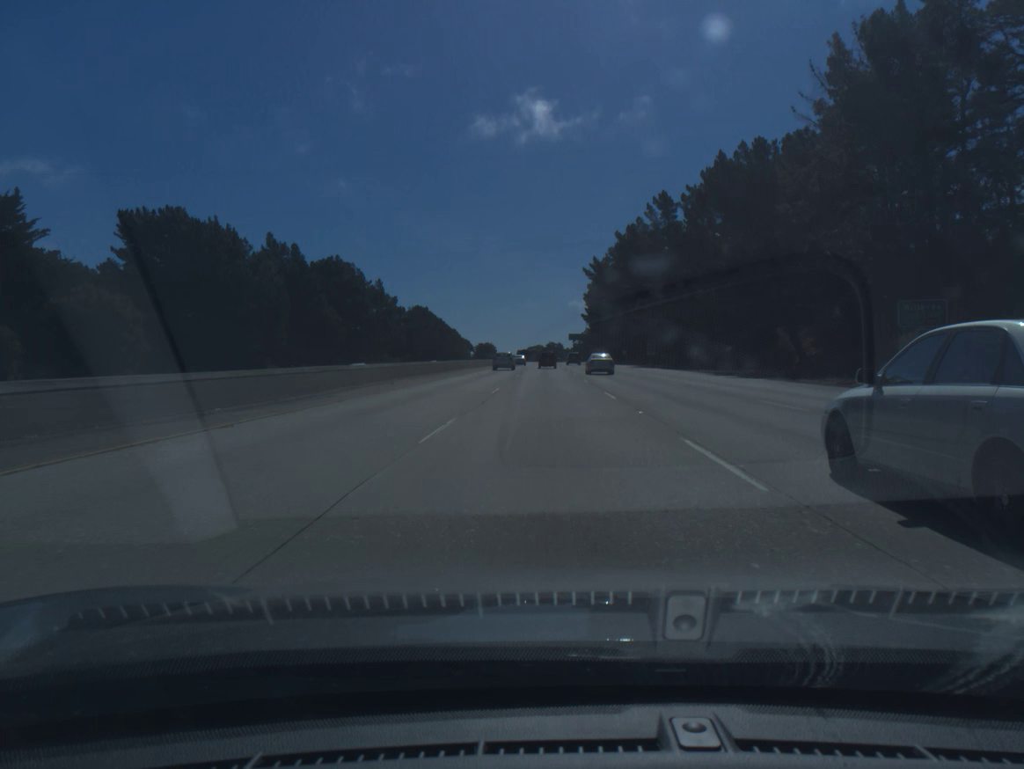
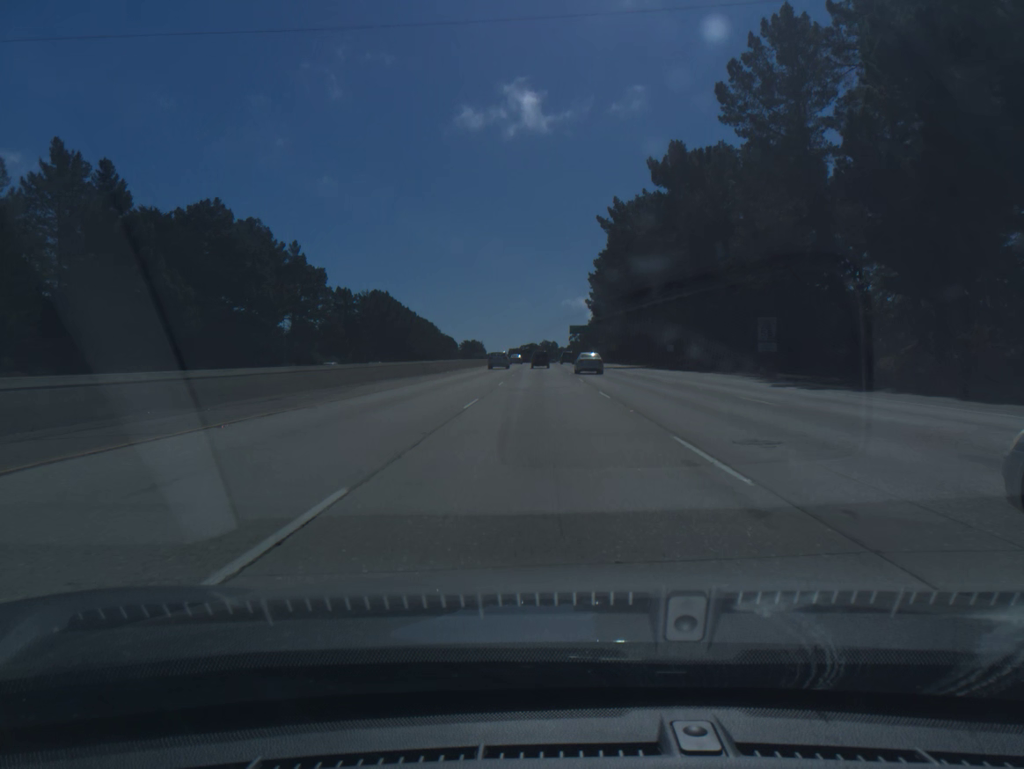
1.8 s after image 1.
(+0.3, +58.0) m; 0°
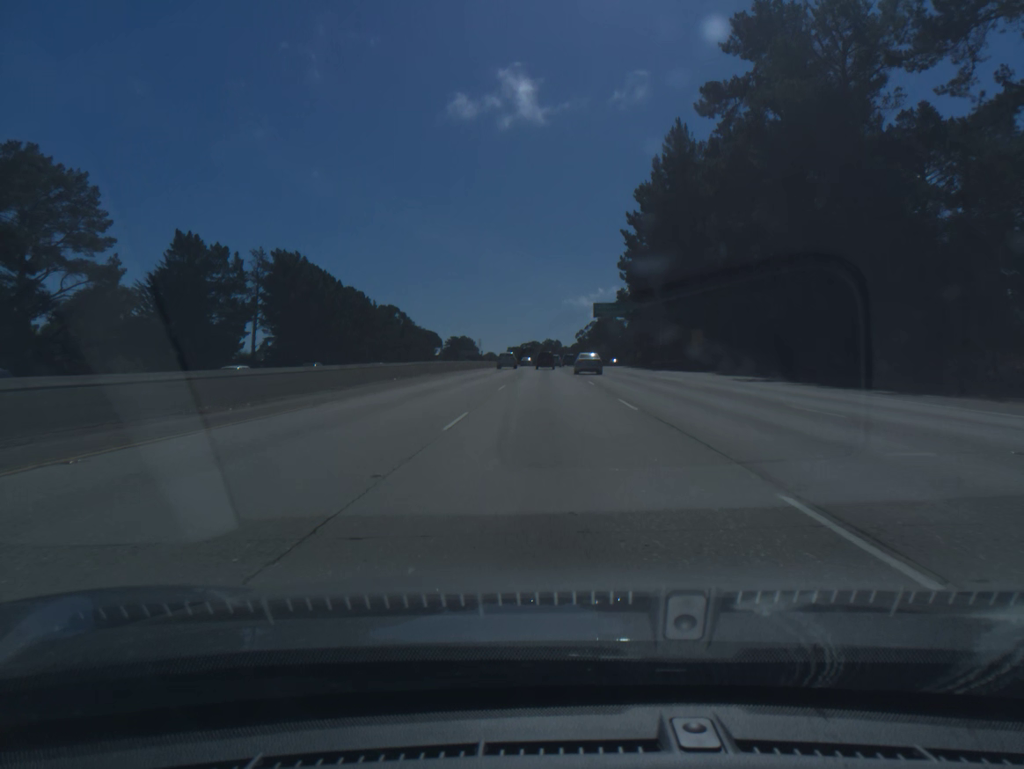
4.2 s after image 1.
(-0.2, +77.4) m; 0°
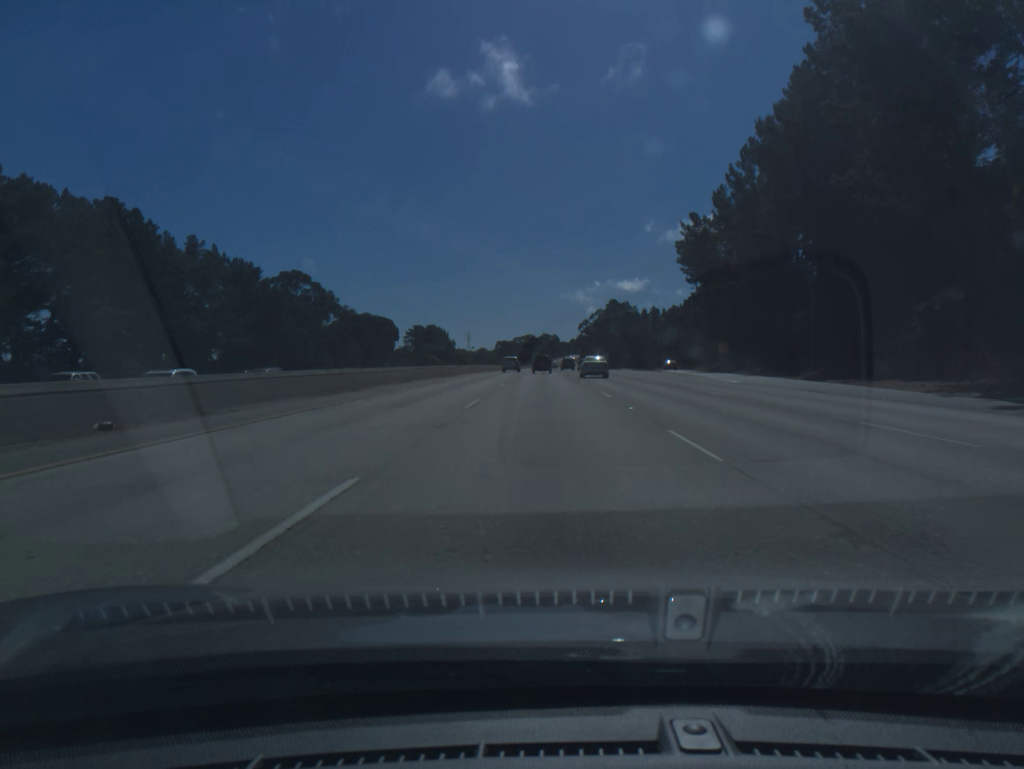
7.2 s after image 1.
(+0.5, +96.3) m; 0°
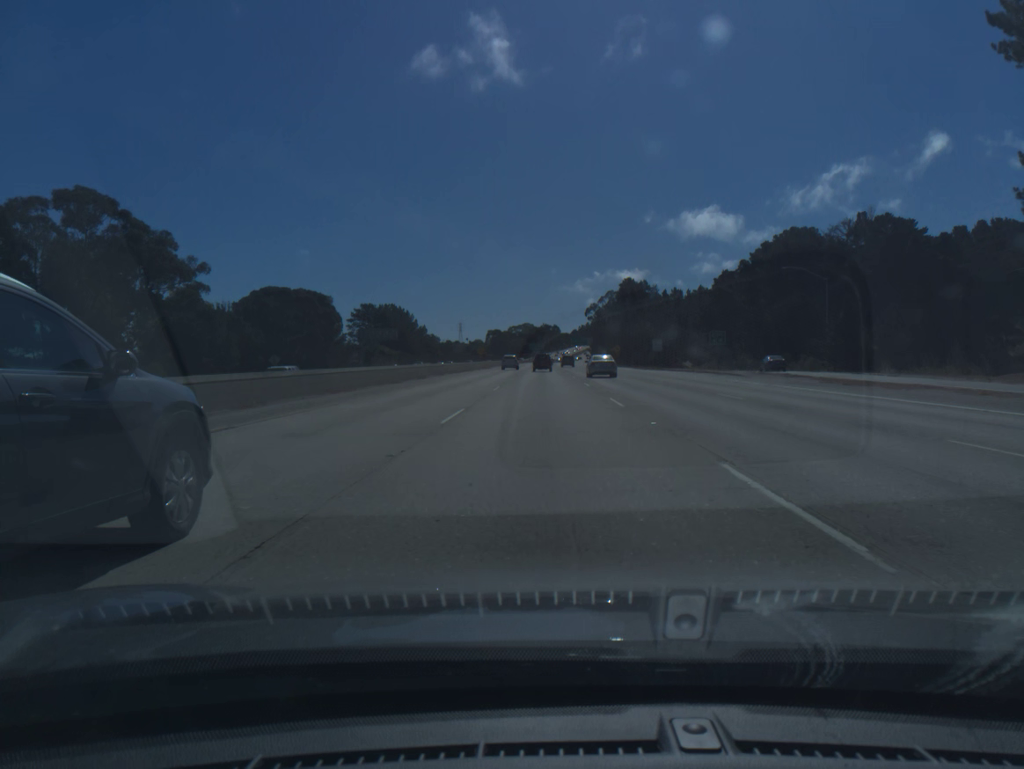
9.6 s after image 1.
(+0.1, +76.8) m; 0°
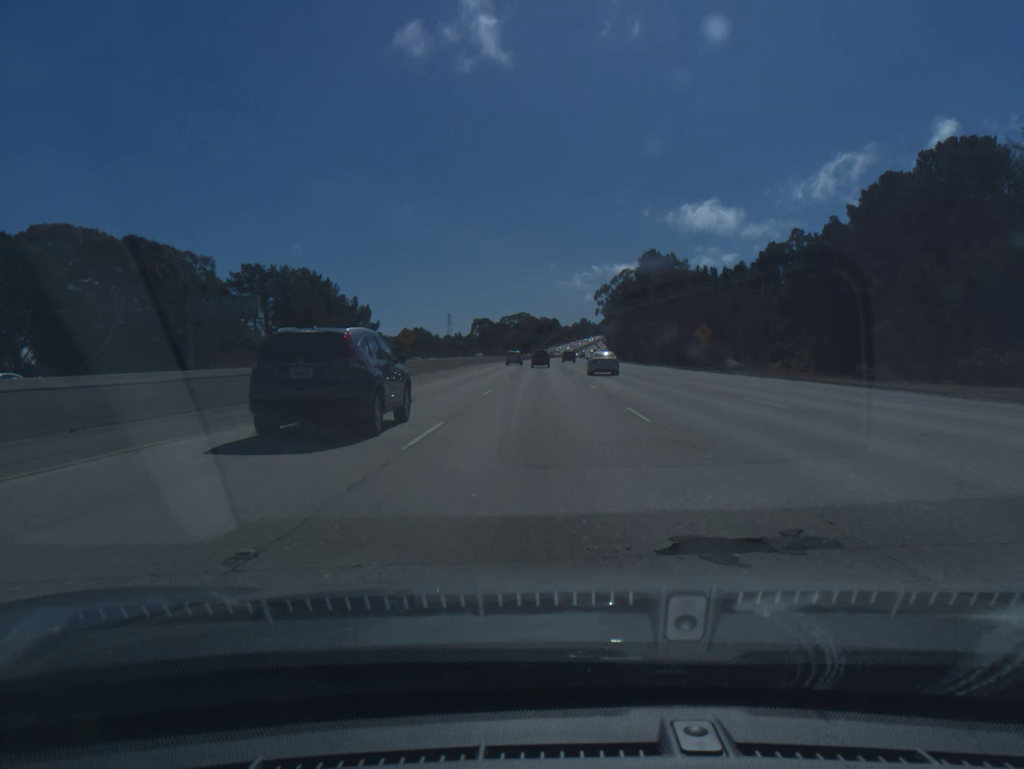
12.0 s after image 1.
(-0.1, +77.6) m; 0°
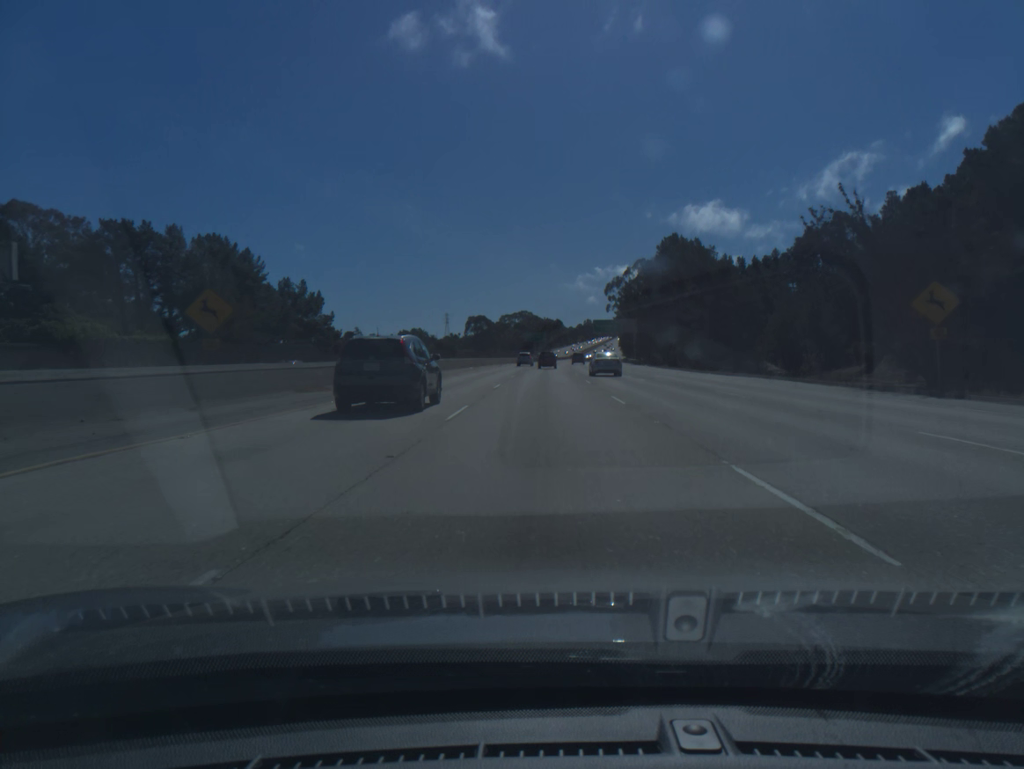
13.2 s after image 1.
(-0.1, +39.1) m; 0°
